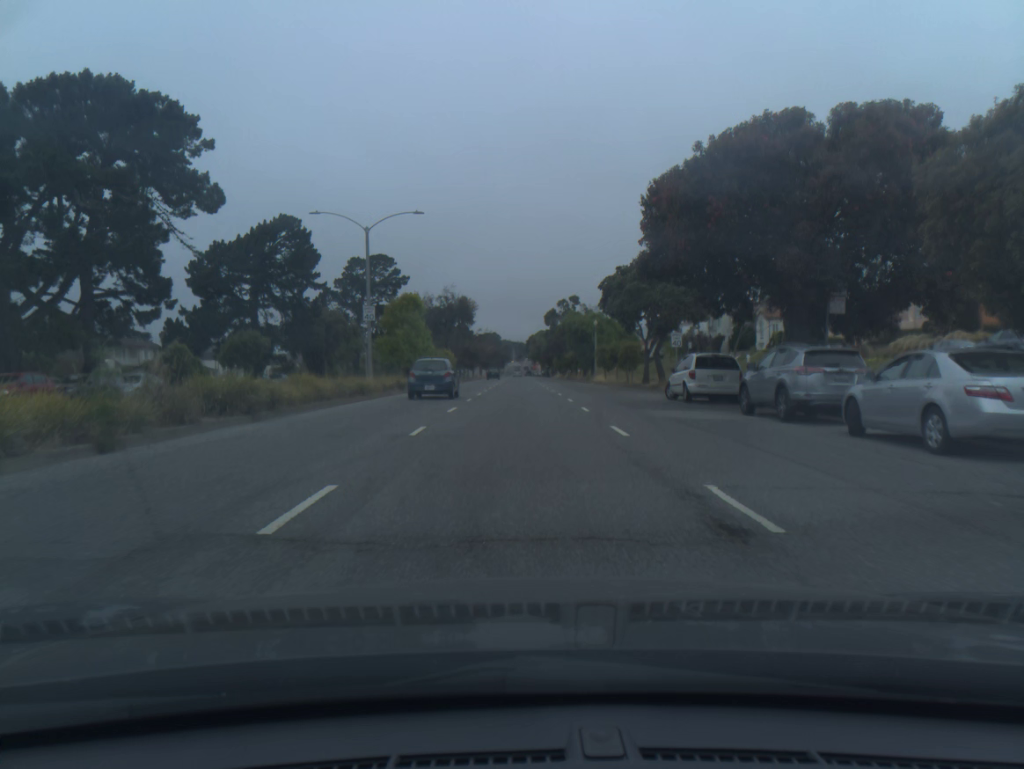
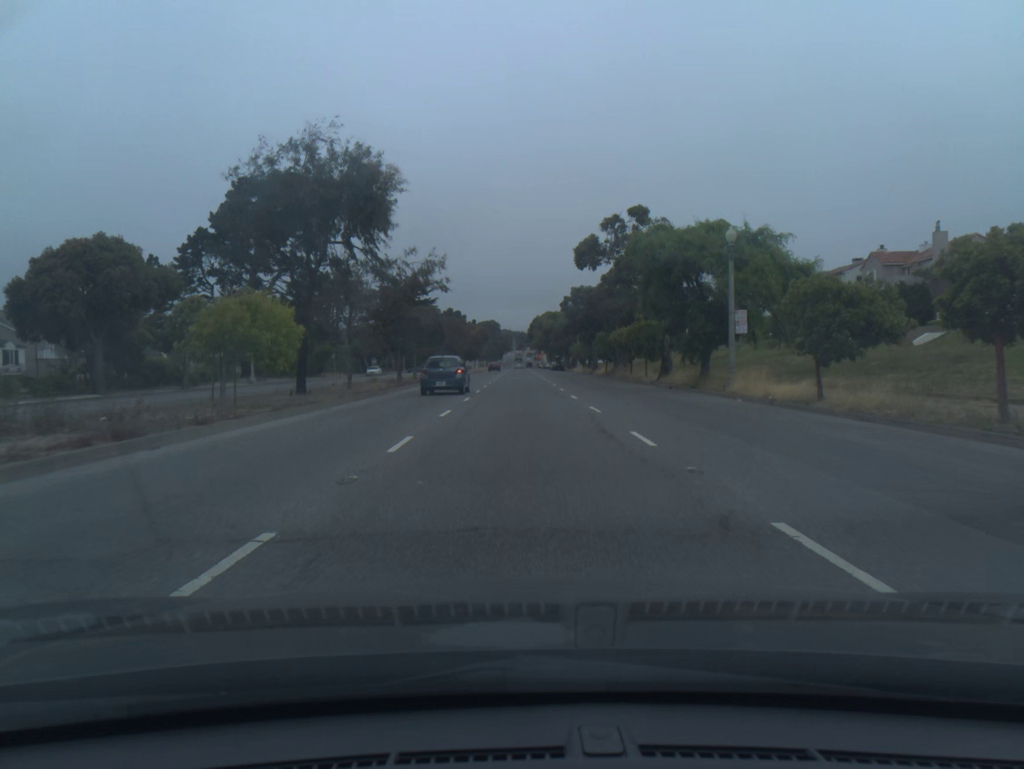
(0.0, +53.0) m; 0°
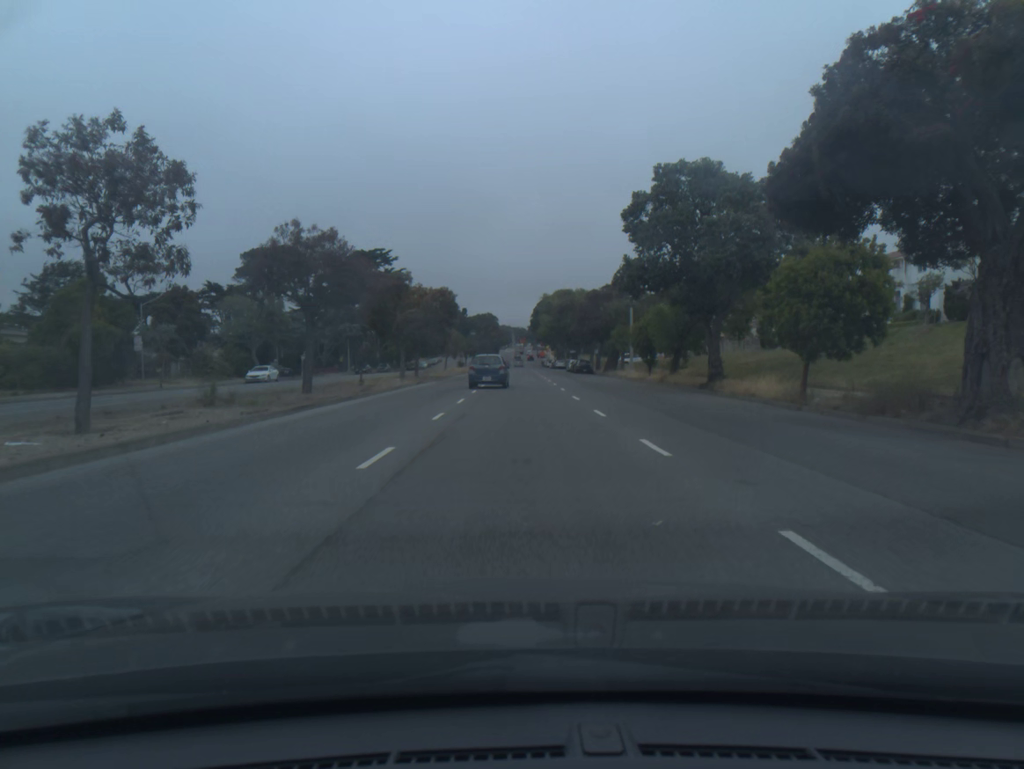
(0.0, +52.2) m; 0°
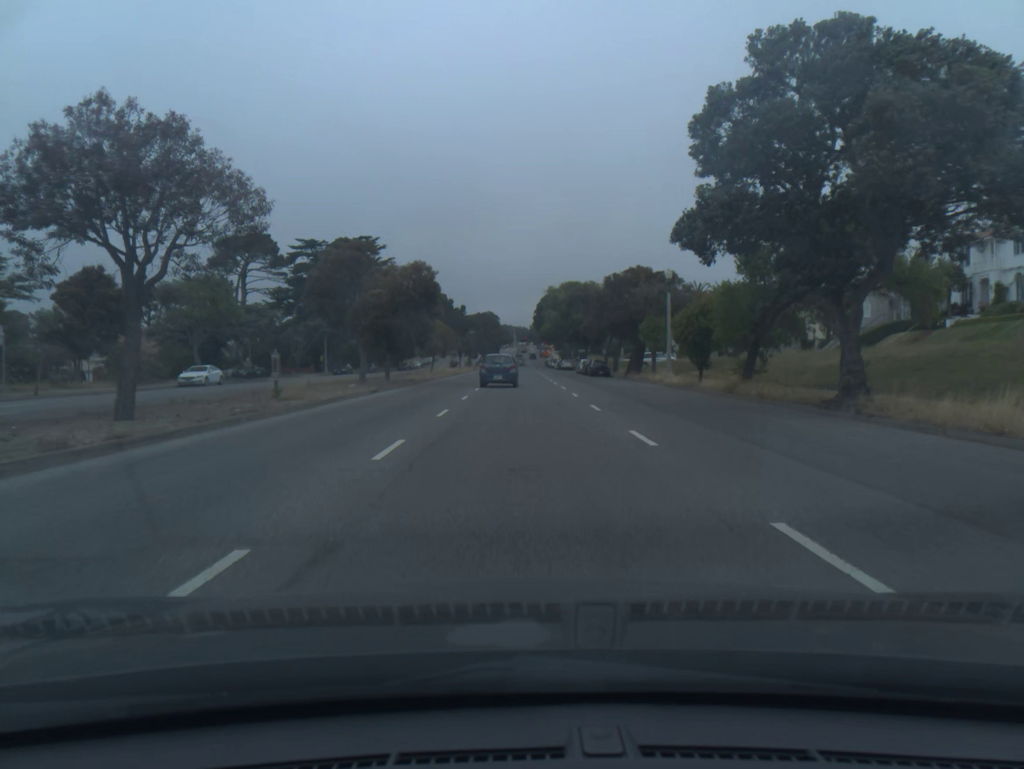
(0.0, +13.3) m; 0°
